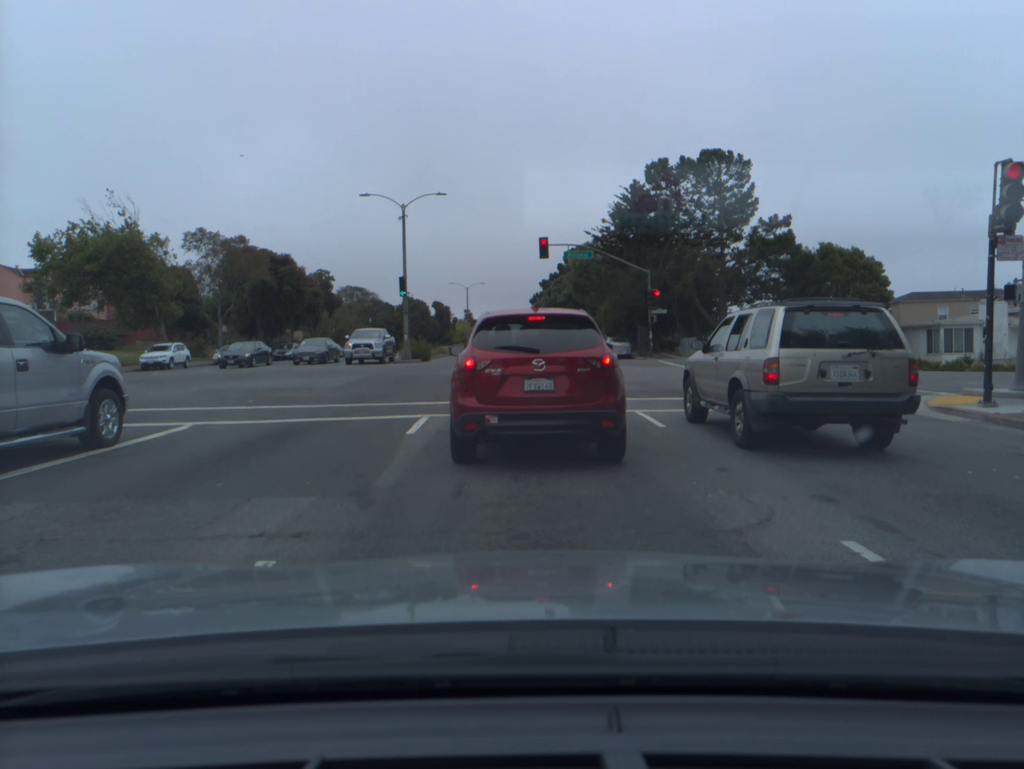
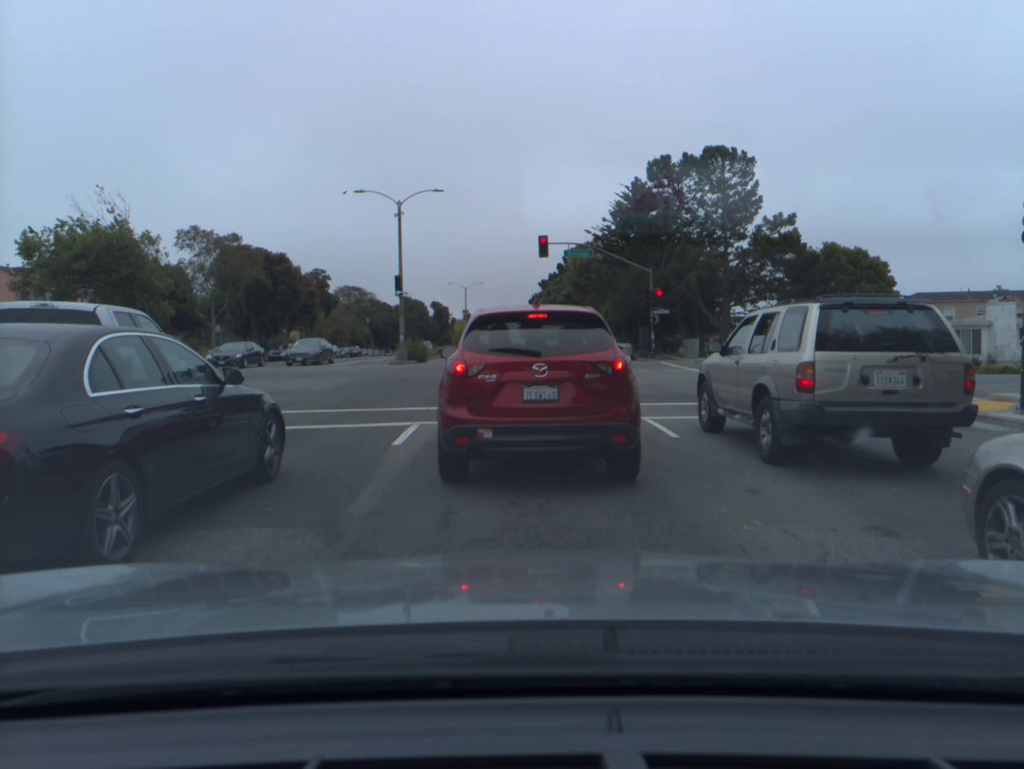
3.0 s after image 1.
(0.0, +1.1) m; 0°
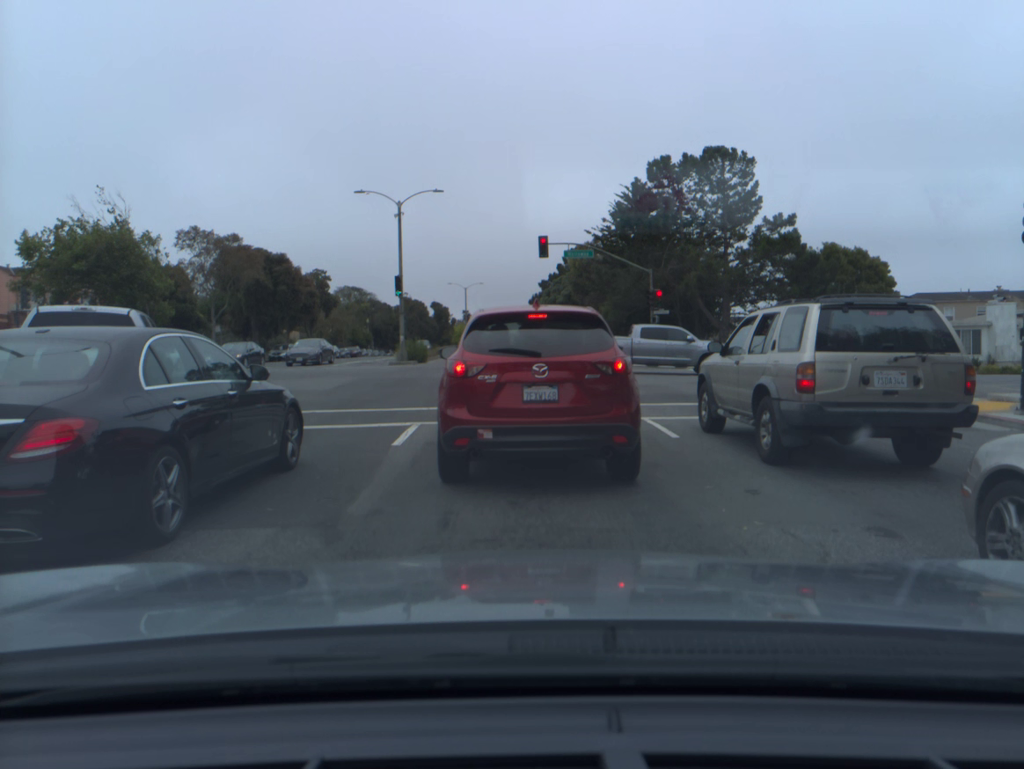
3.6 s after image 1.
(0.0, 0.0) m; 0°
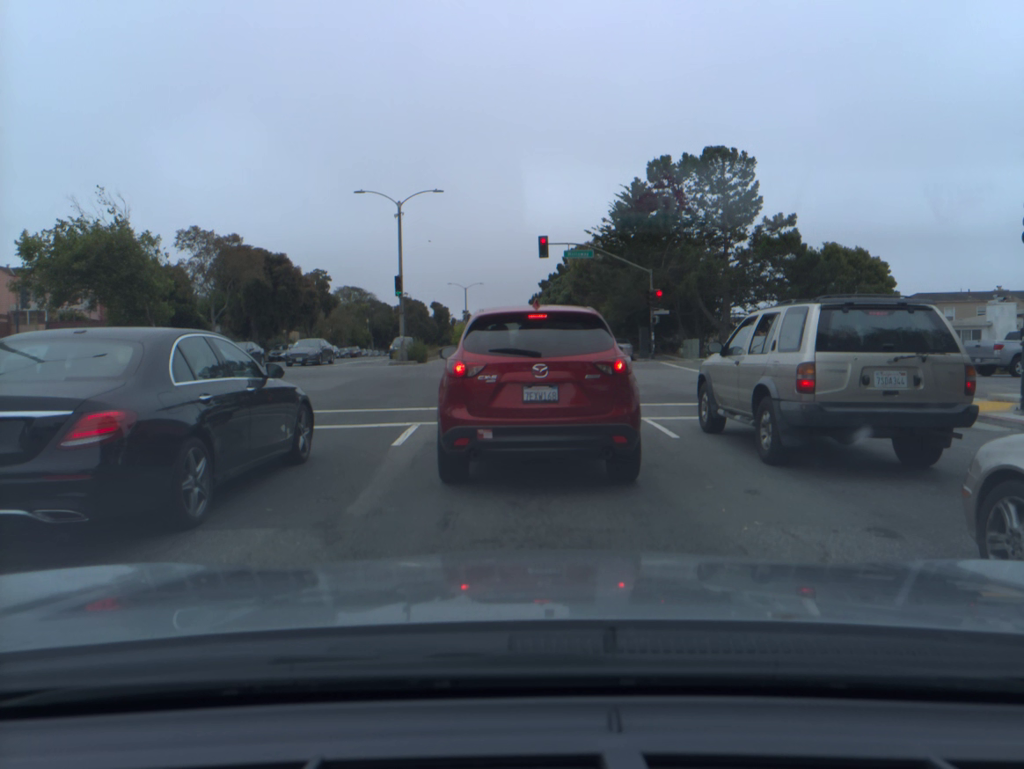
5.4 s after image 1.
(0.0, 0.0) m; 0°
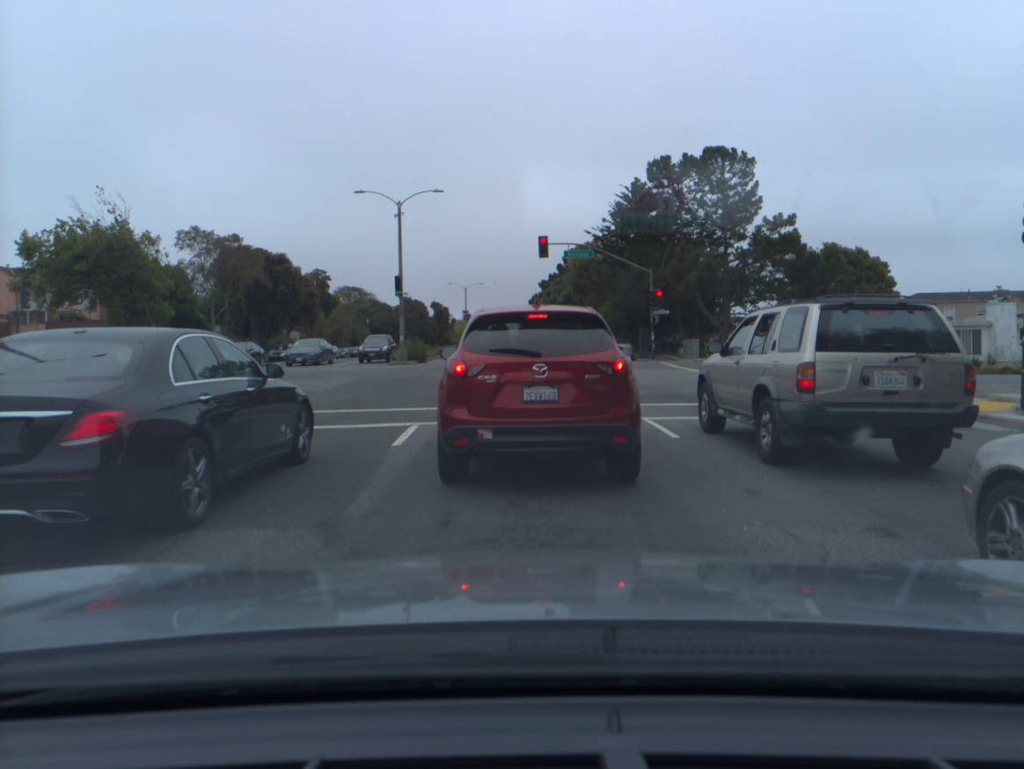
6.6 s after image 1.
(0.0, 0.0) m; 0°
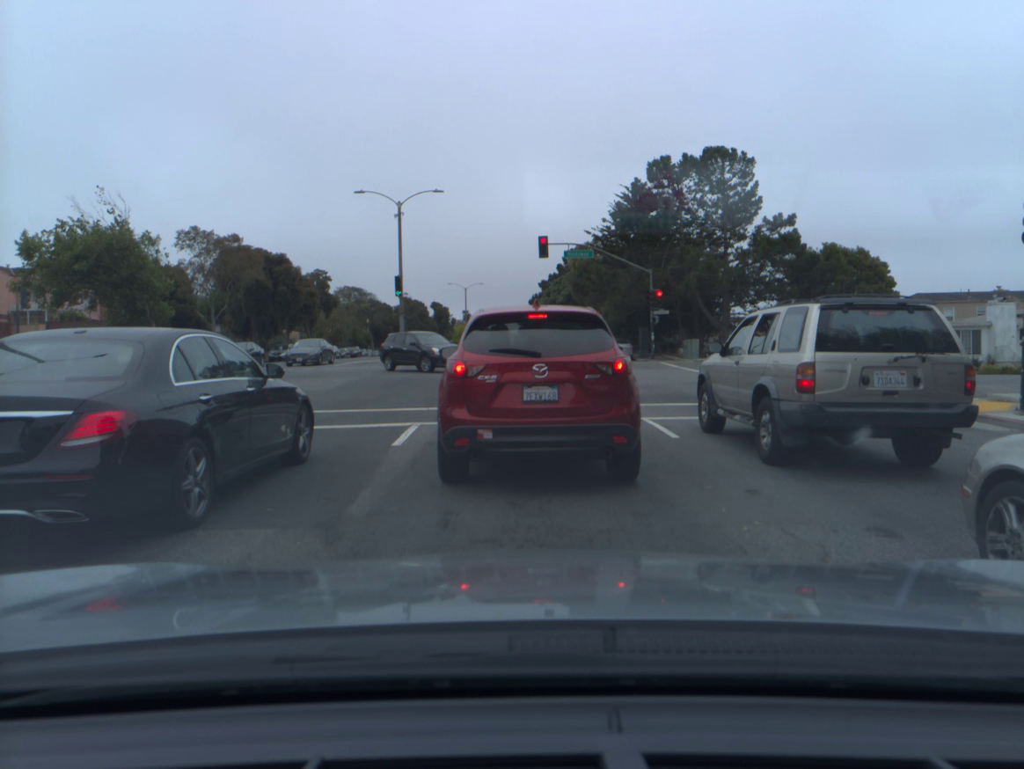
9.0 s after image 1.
(0.0, 0.0) m; 0°
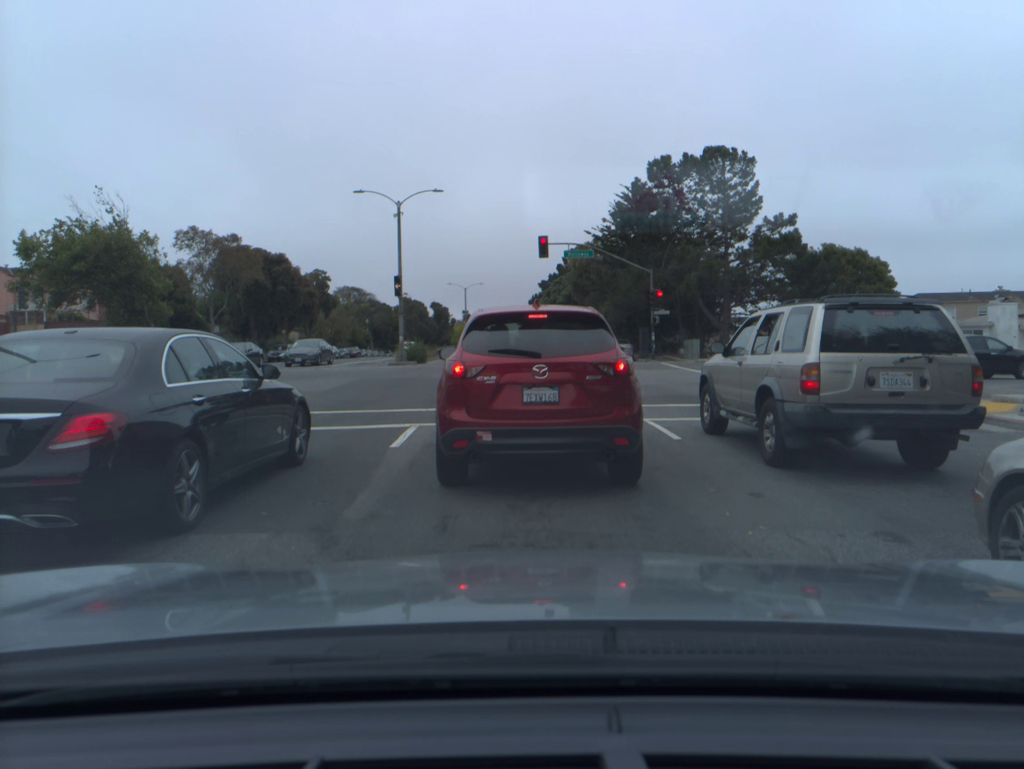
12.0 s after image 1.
(0.0, +0.1) m; 0°
